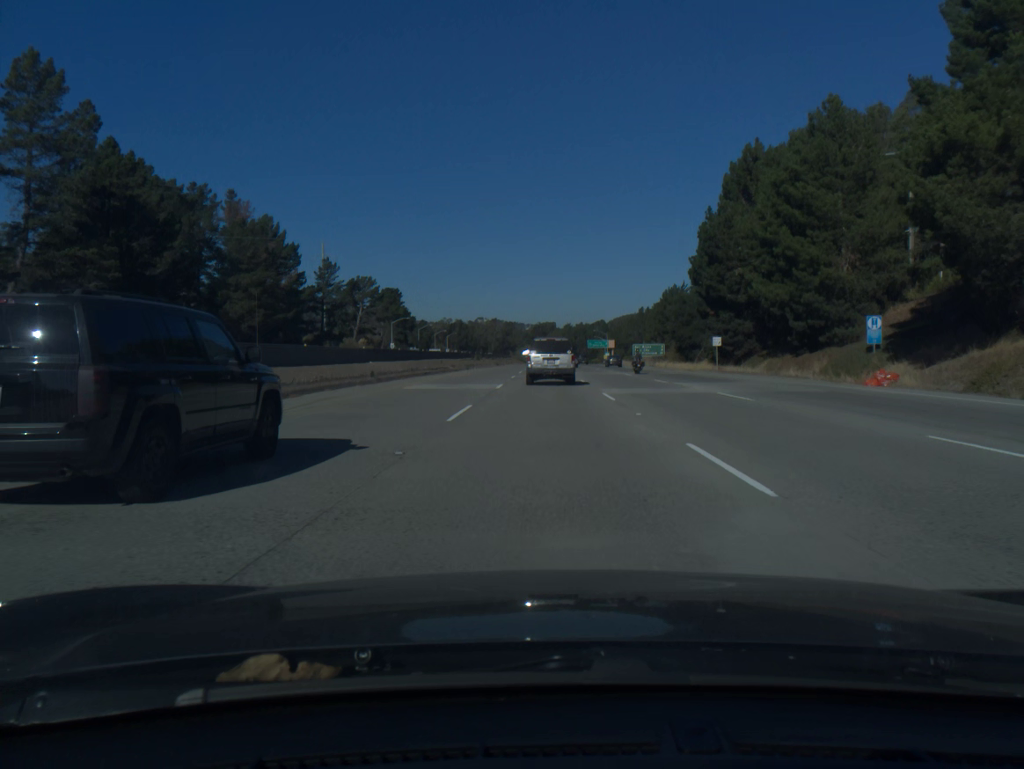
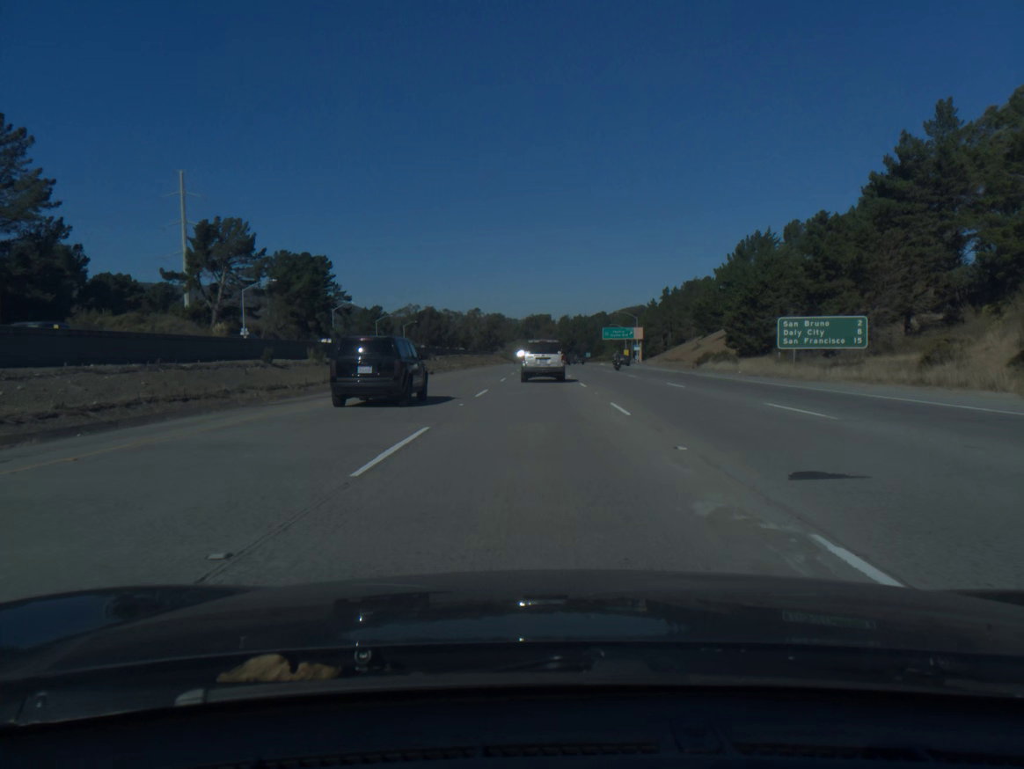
(+0.3, +93.4) m; 0°
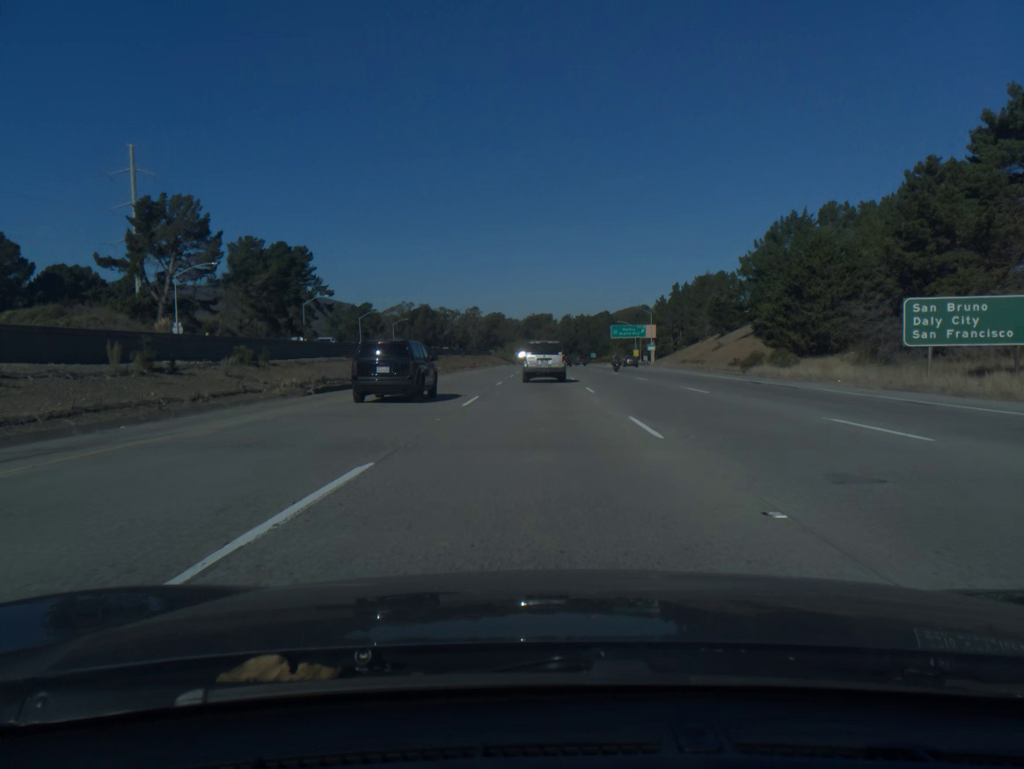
(0.0, +18.9) m; 0°
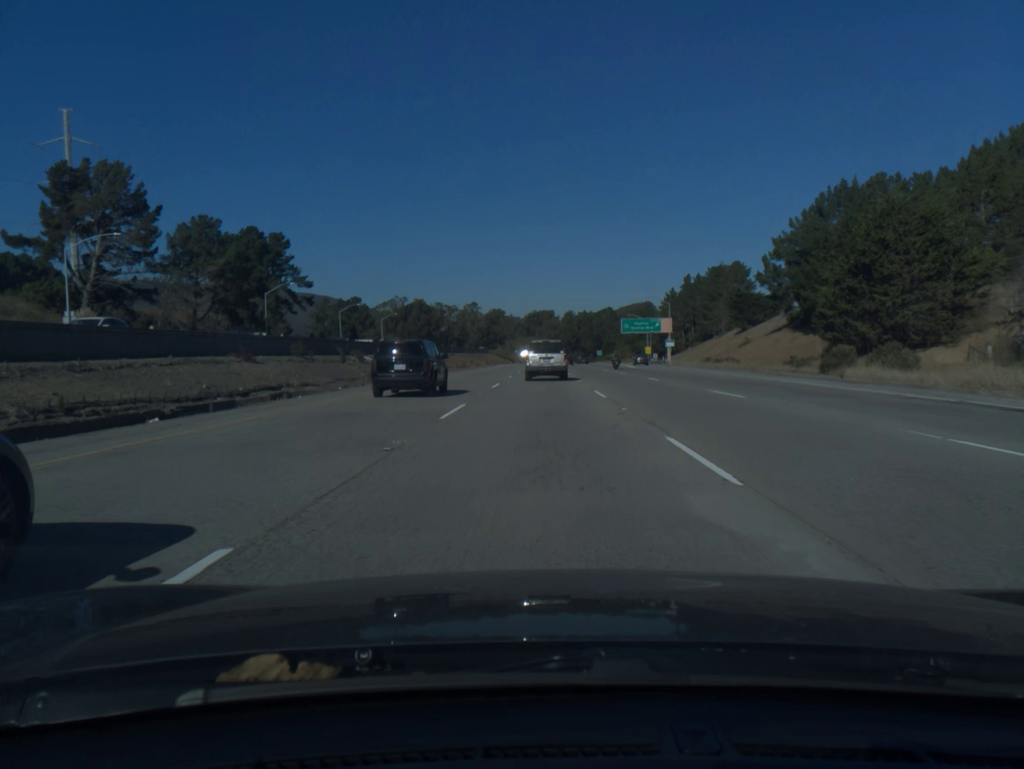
(0.0, +19.0) m; 0°
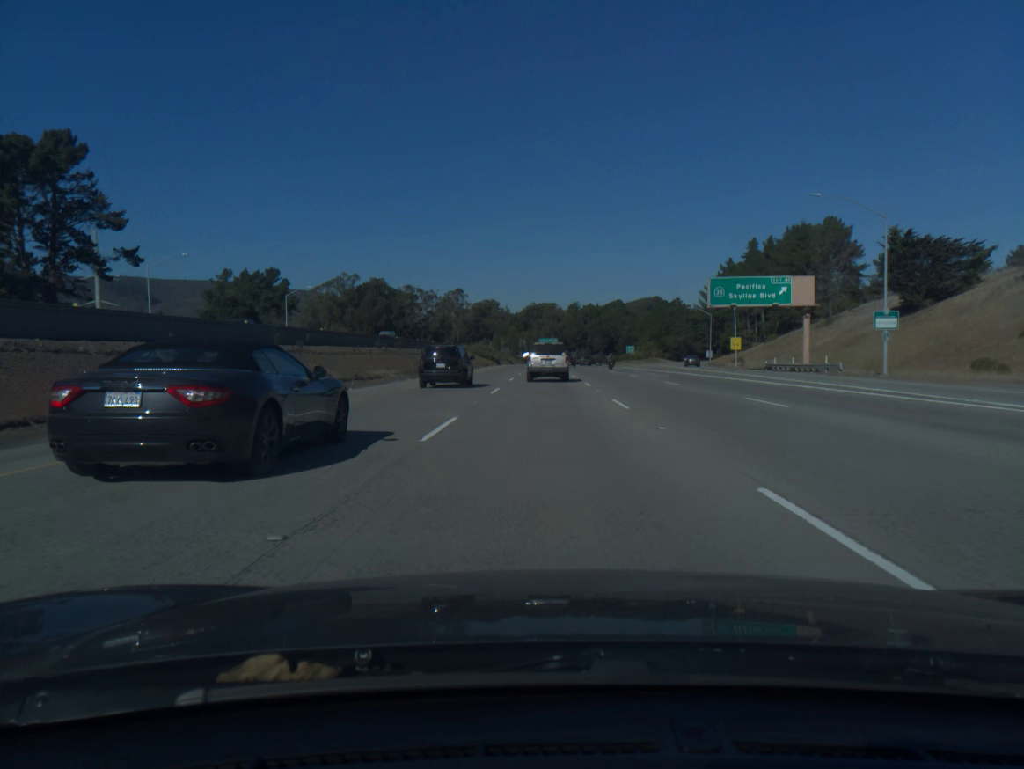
(-0.1, +77.0) m; 0°
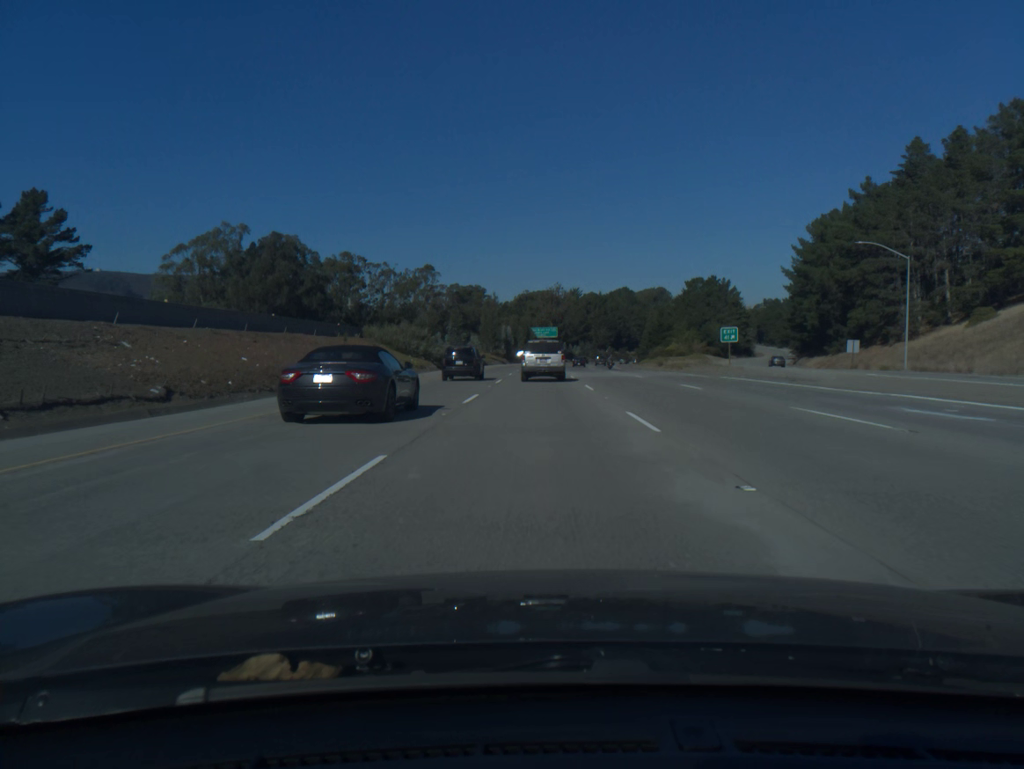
(+0.2, +78.8) m; 0°
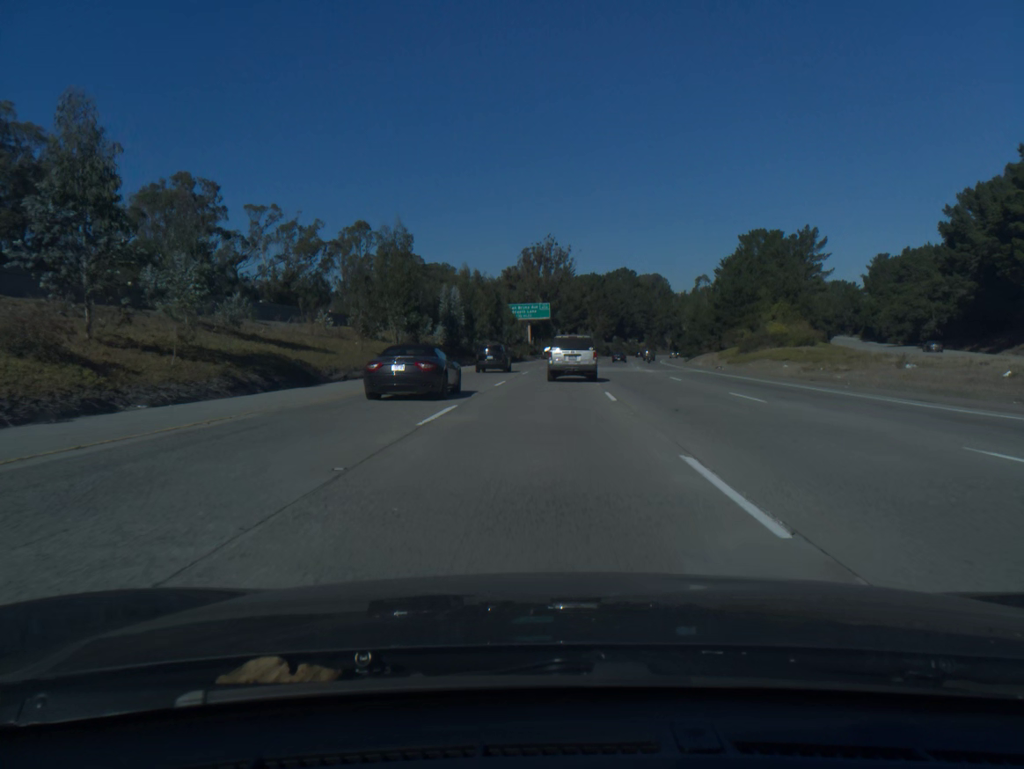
(+0.2, +79.9) m; +1°
